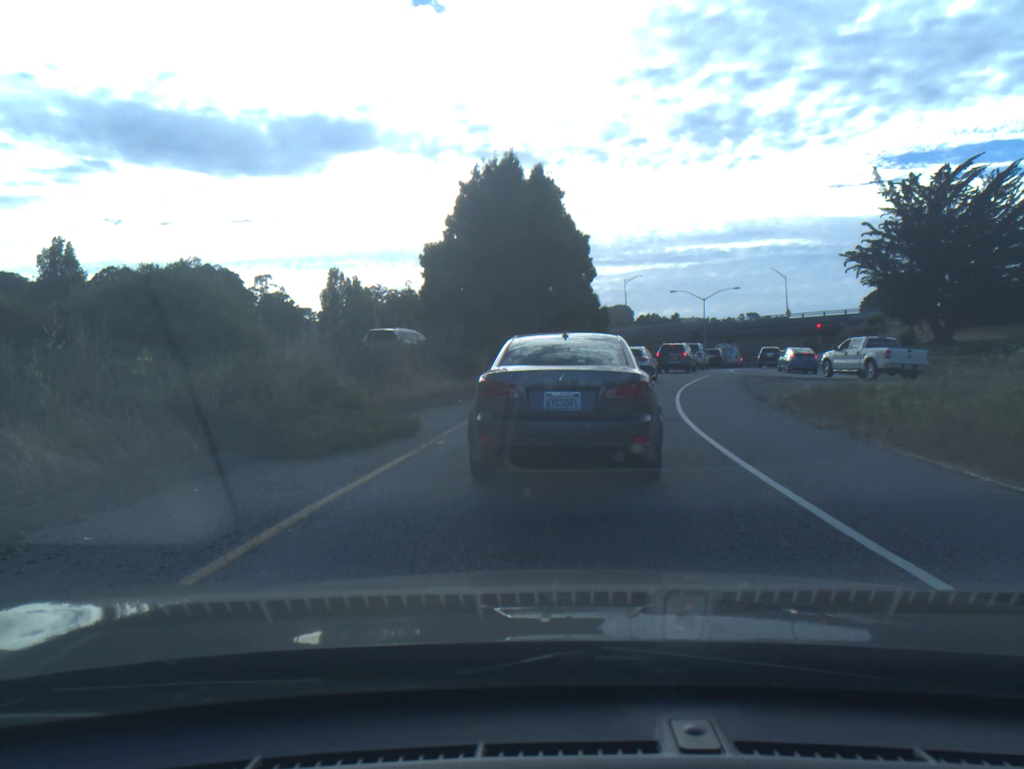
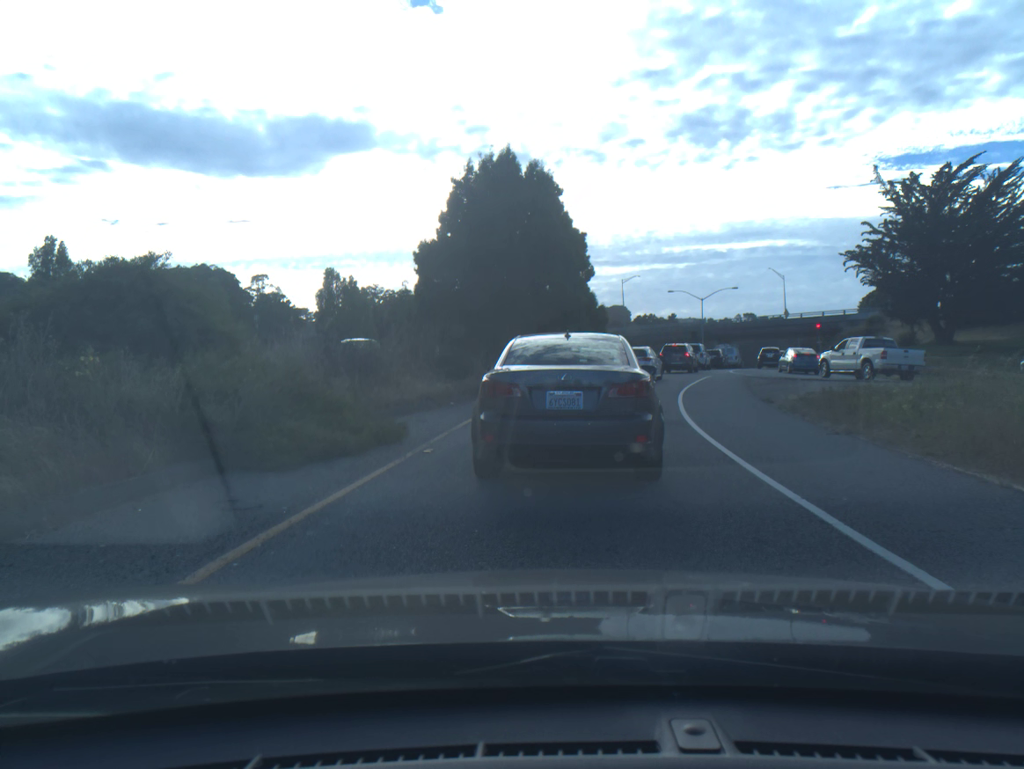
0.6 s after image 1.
(0.0, +0.9) m; 0°
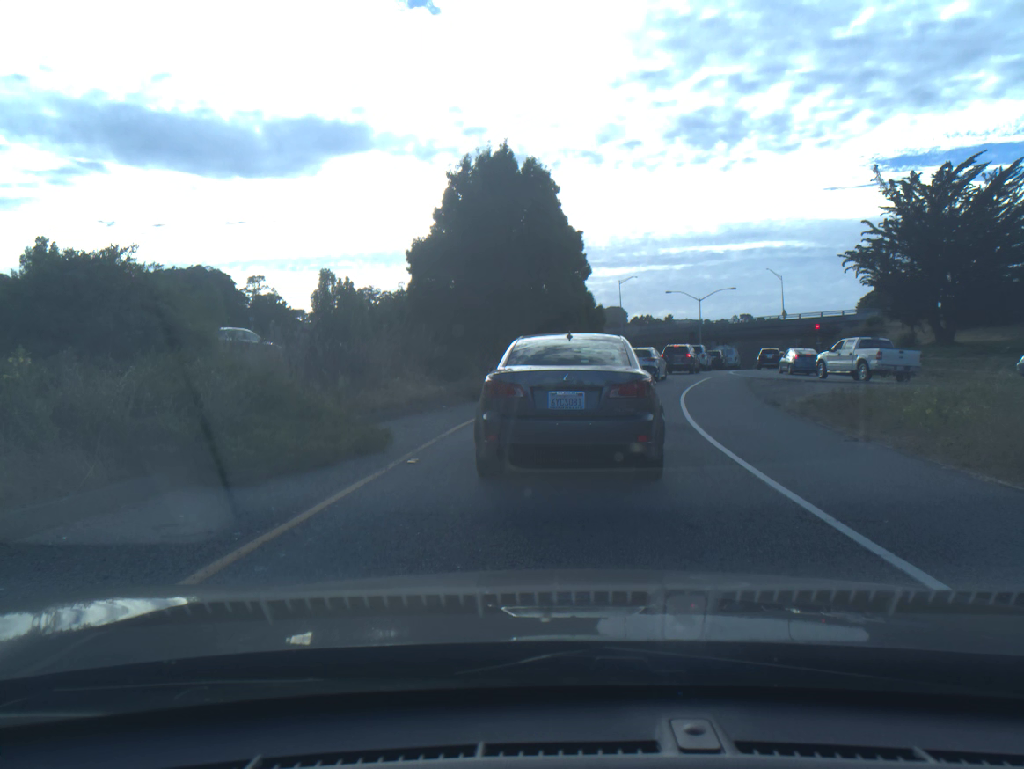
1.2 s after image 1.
(0.0, +0.9) m; 0°
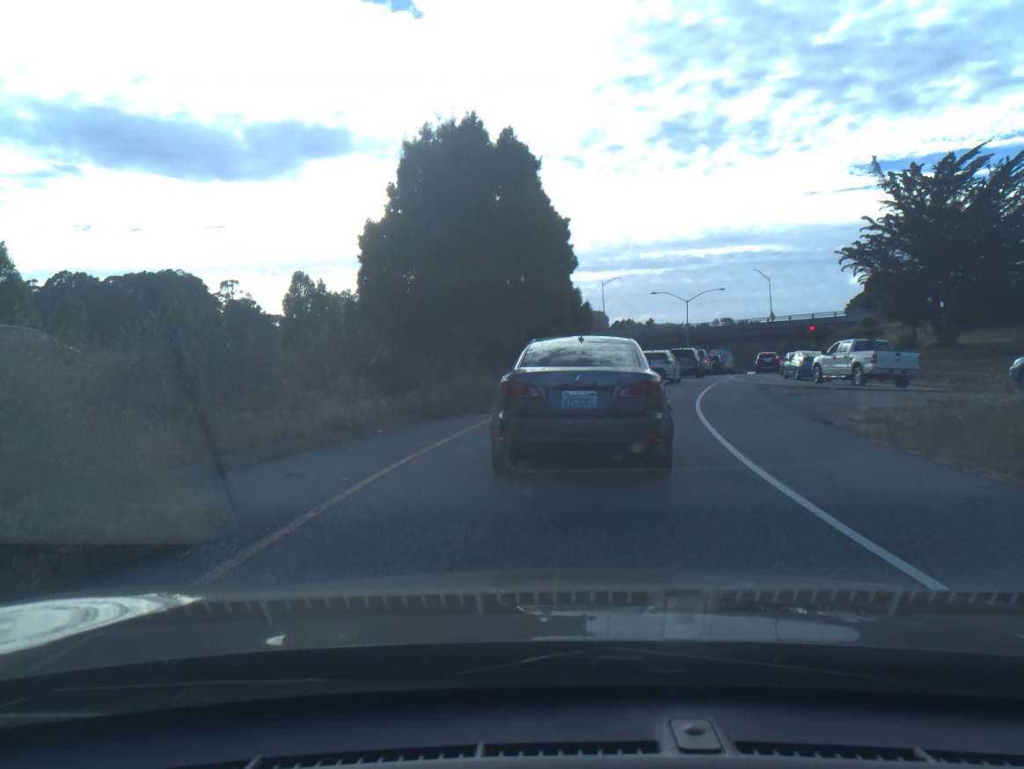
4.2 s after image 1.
(0.0, +5.0) m; +1°
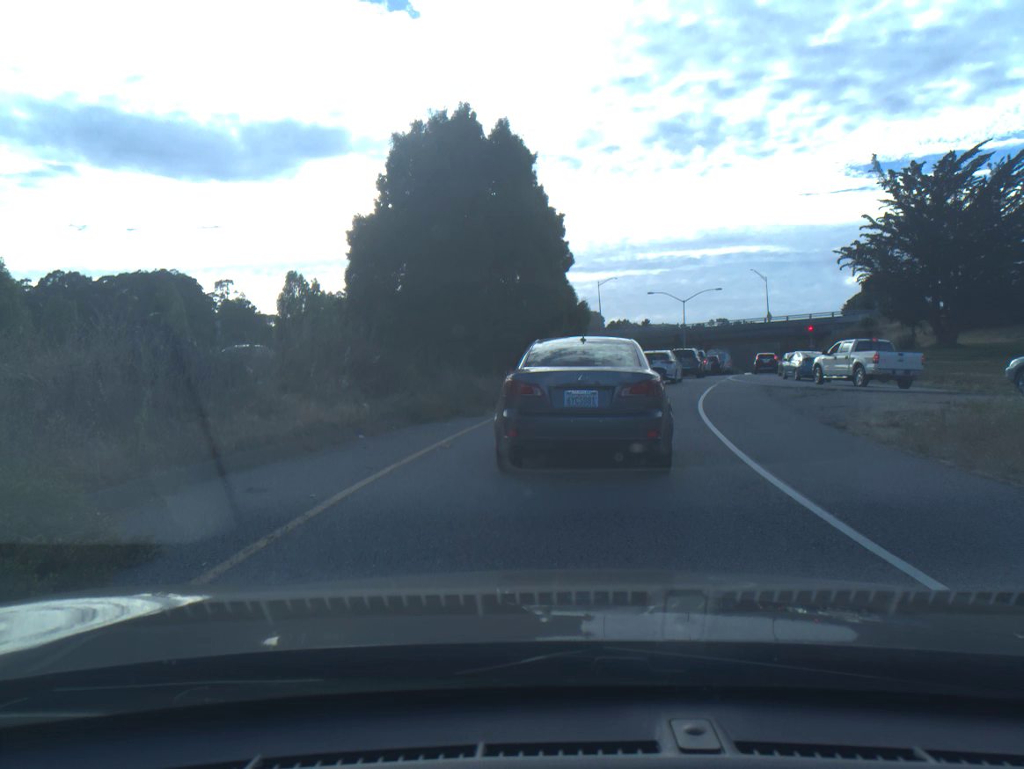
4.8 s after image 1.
(0.0, +1.0) m; +1°
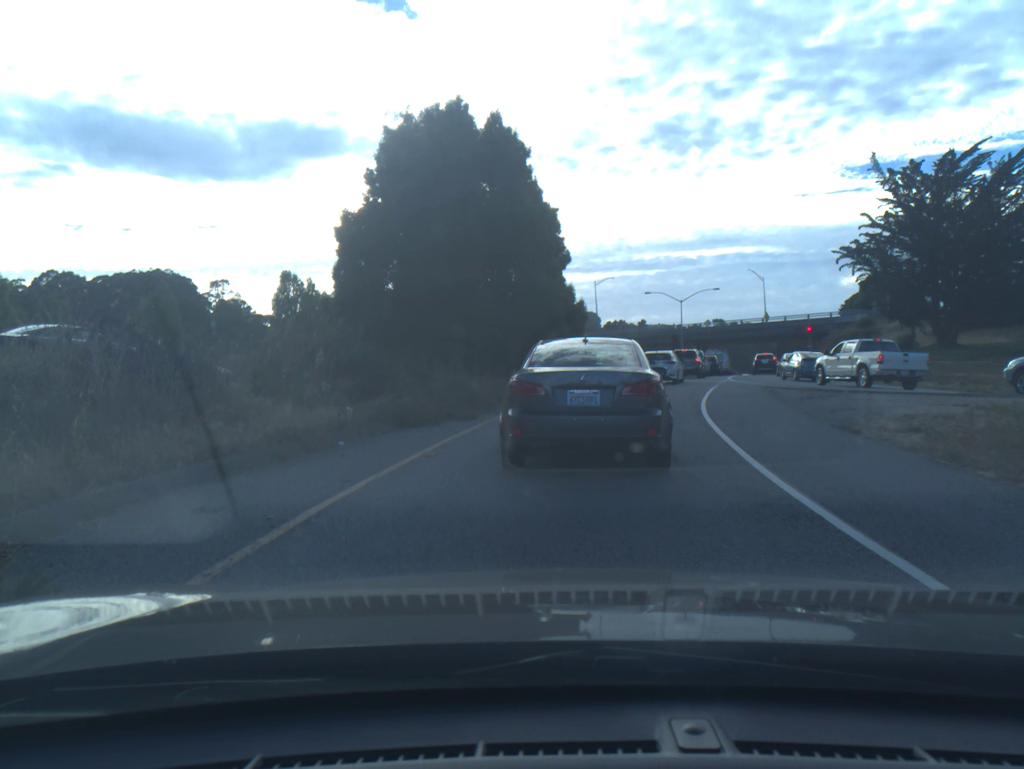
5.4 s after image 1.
(0.0, +0.9) m; 0°
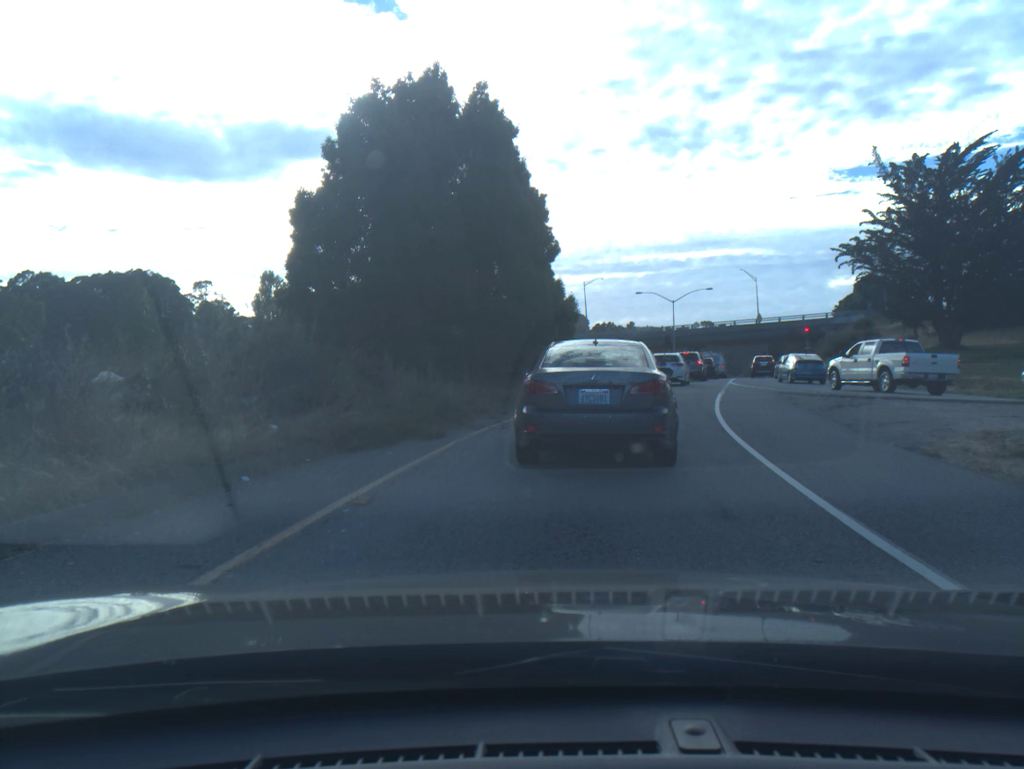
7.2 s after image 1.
(0.0, +3.1) m; +1°
